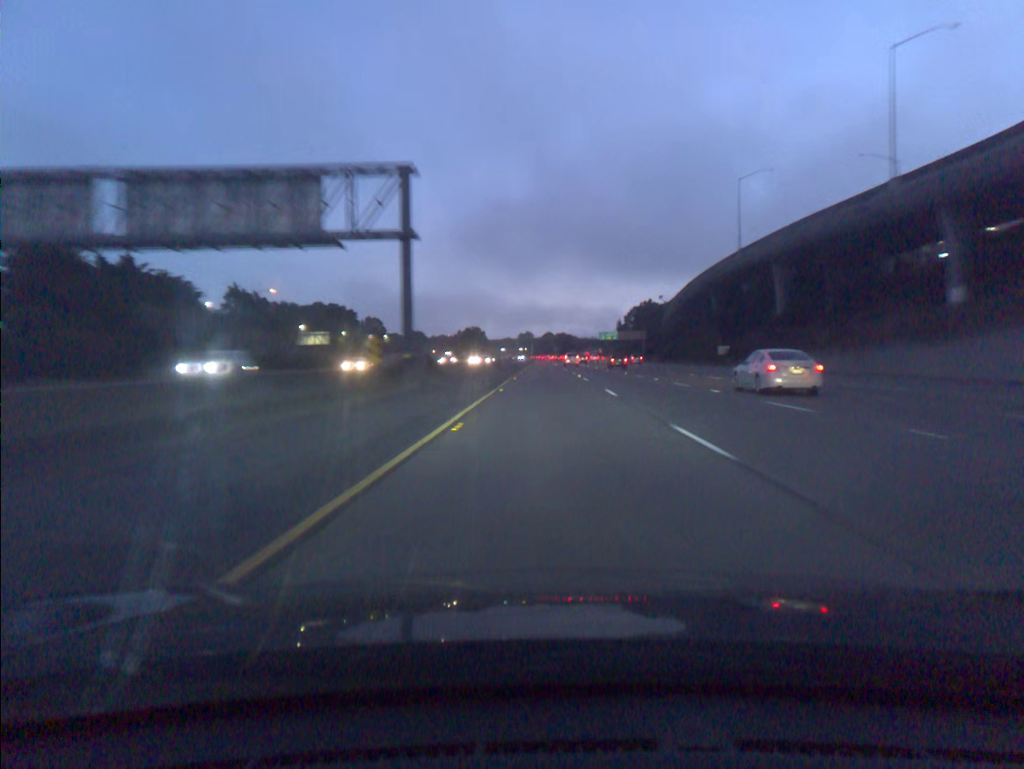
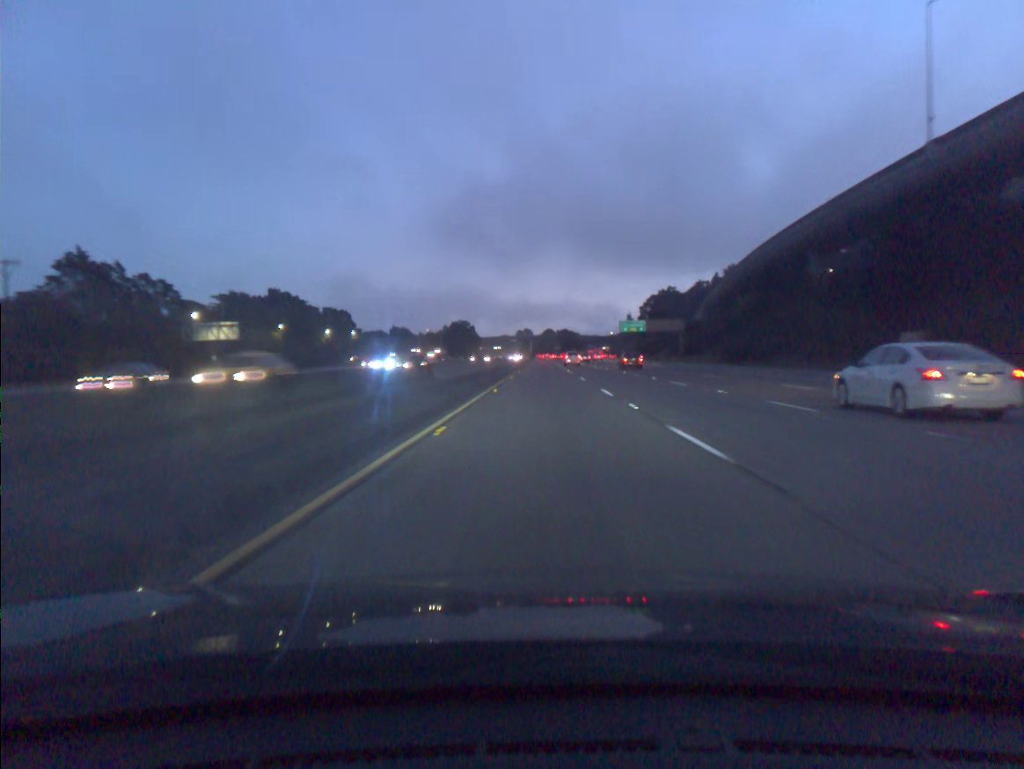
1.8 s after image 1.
(+0.2, +58.7) m; 0°
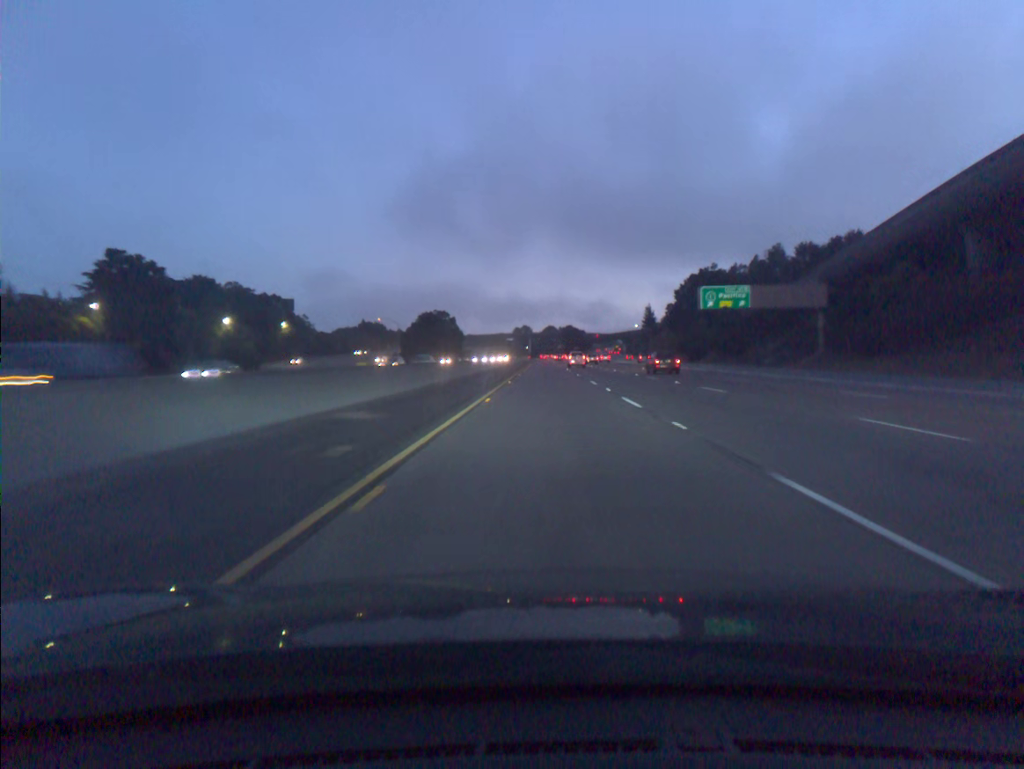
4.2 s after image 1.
(-0.3, +78.4) m; 0°
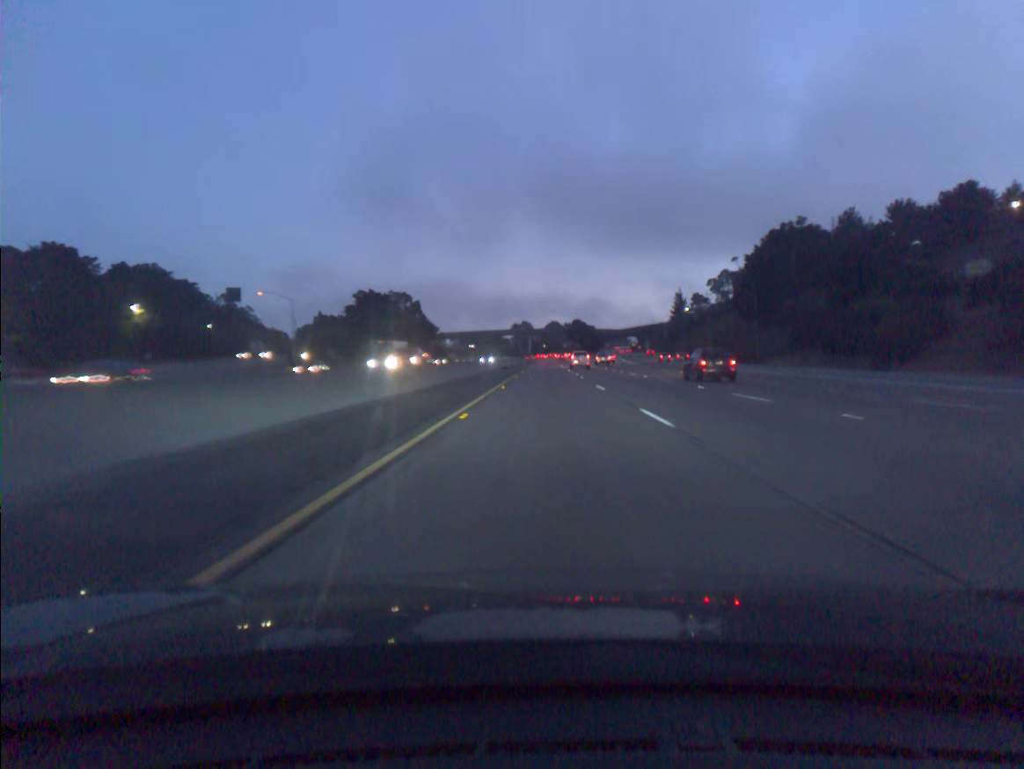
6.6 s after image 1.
(+0.1, +78.4) m; 0°
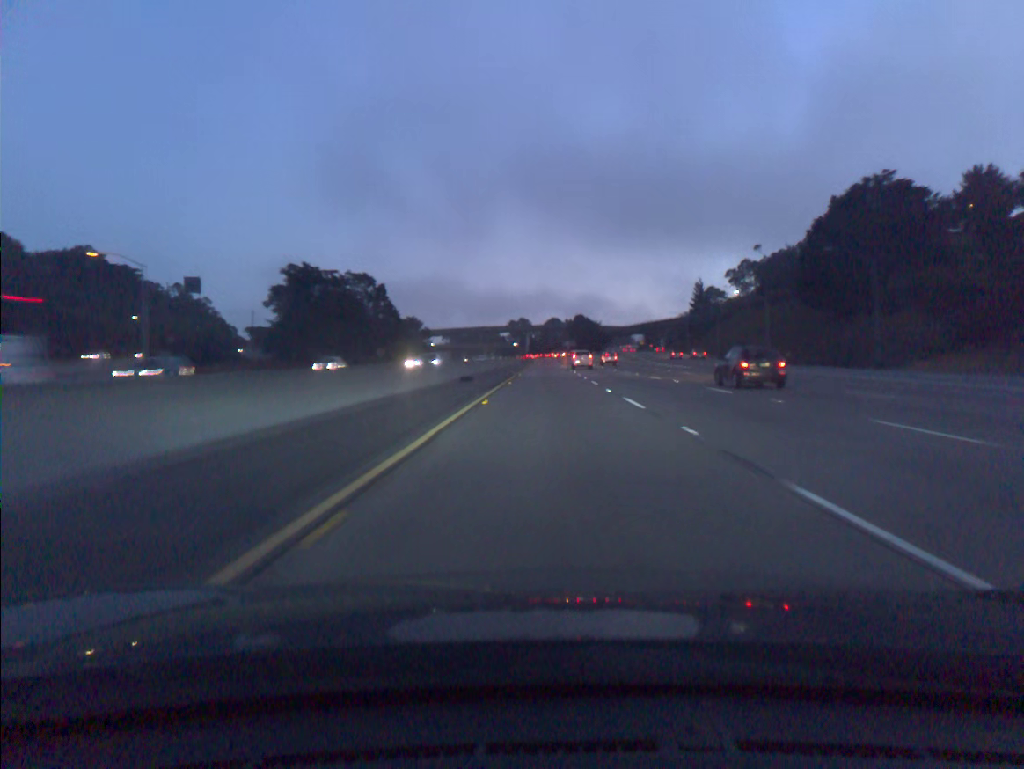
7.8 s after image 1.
(0.0, +39.2) m; 0°
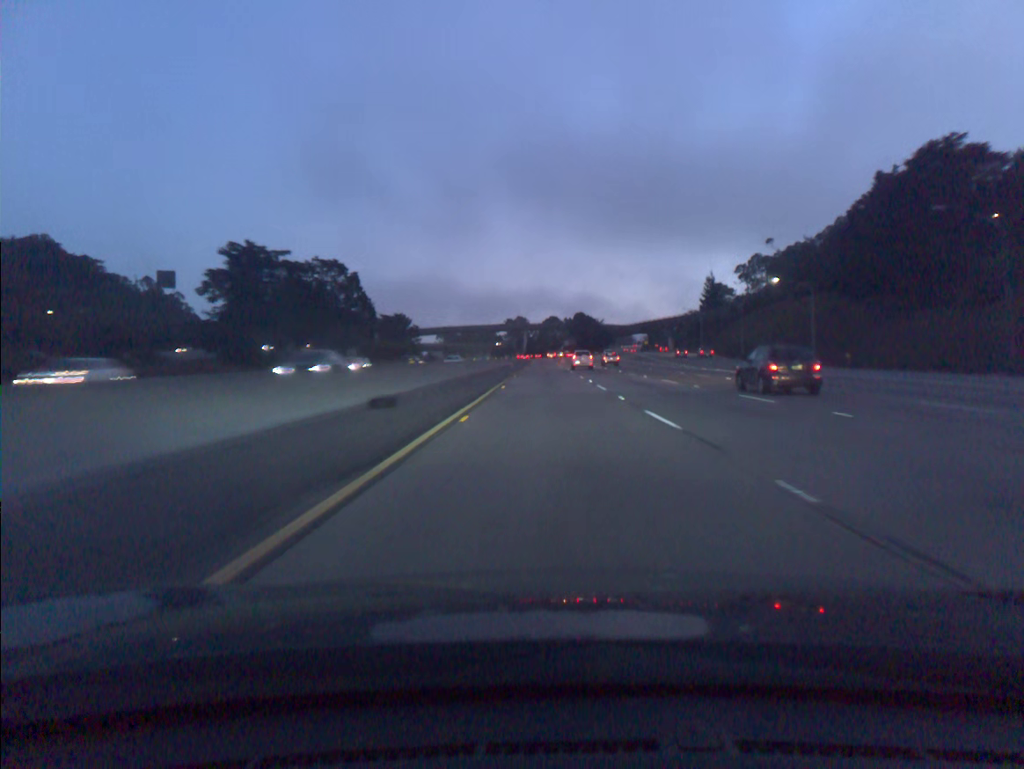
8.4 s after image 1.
(0.0, +19.6) m; 0°
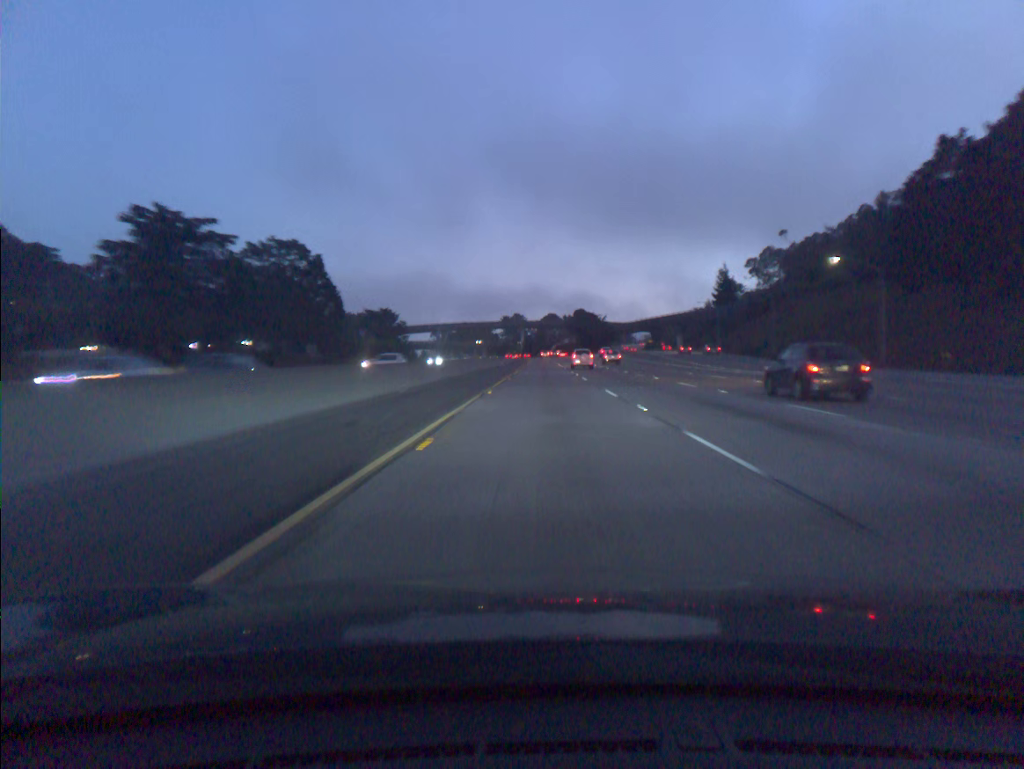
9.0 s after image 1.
(0.0, +19.6) m; 0°
